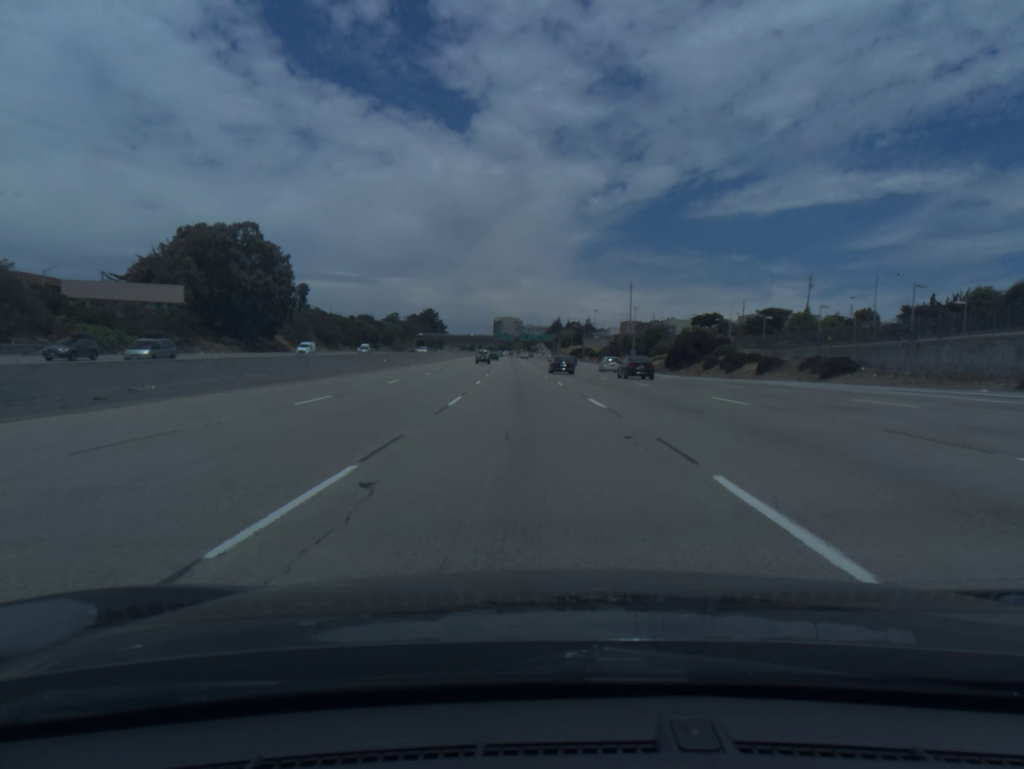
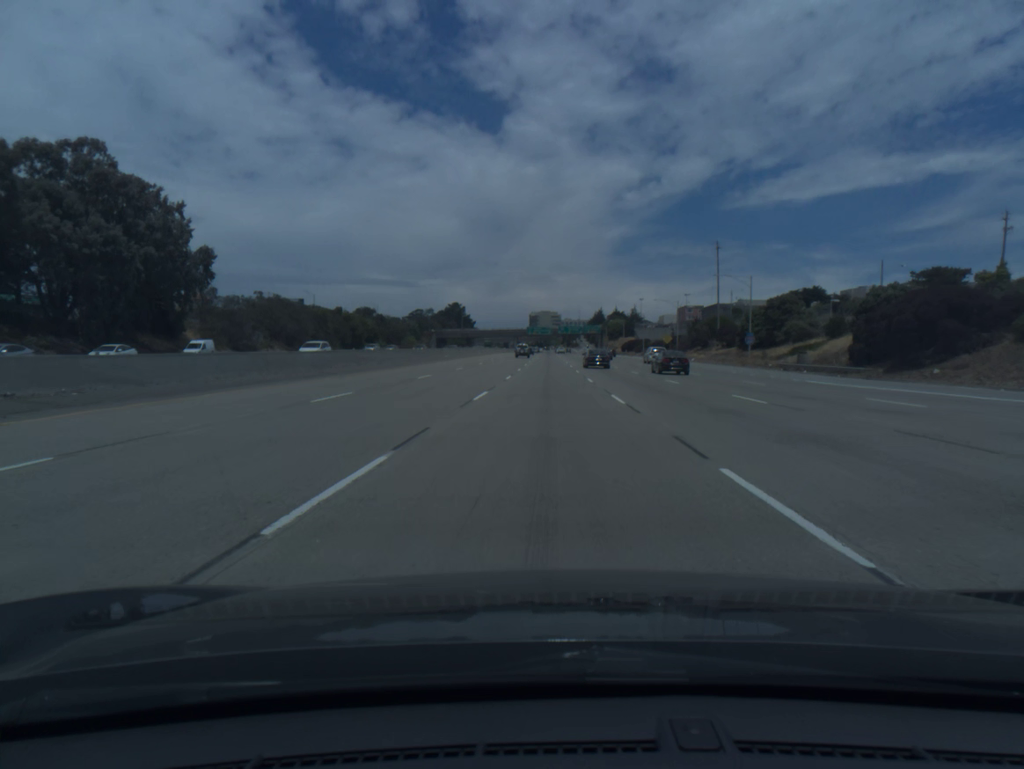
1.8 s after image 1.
(-1.8, +56.7) m; -3°
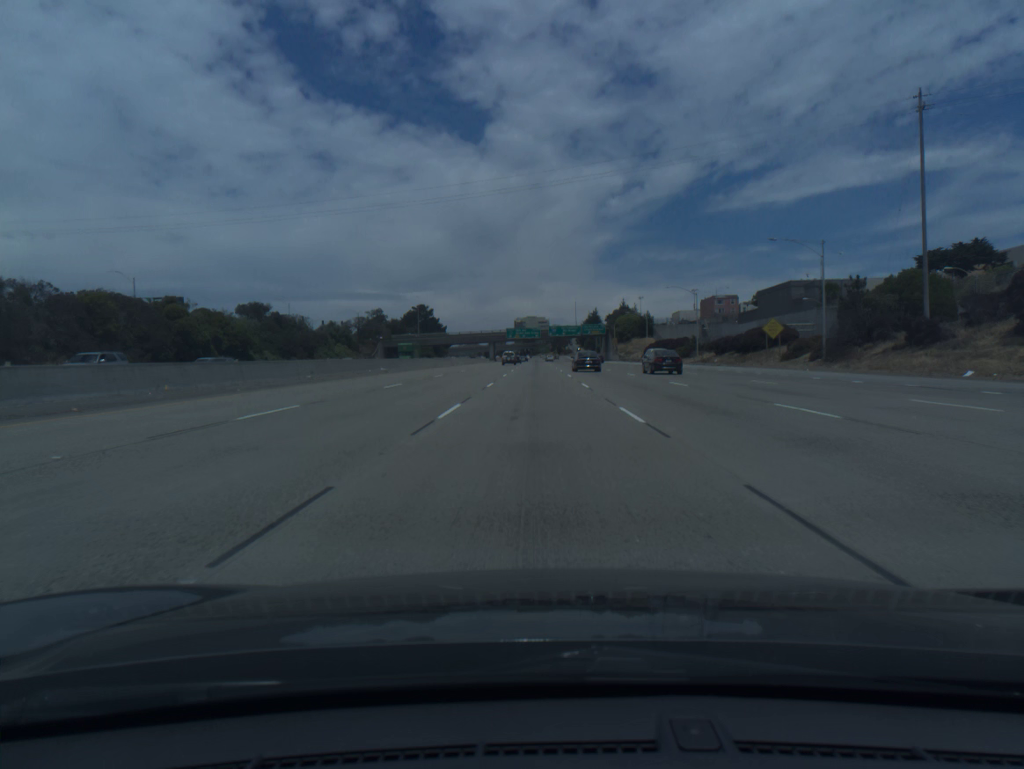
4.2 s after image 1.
(+0.6, +76.1) m; +1°
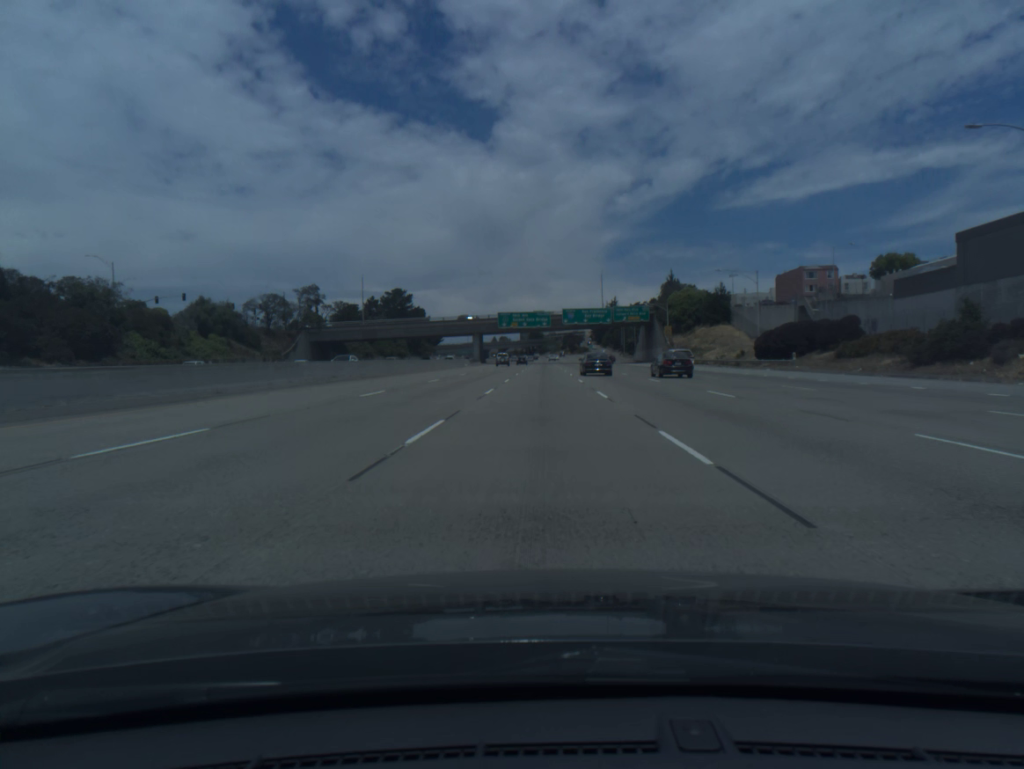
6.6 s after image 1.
(-0.4, +76.1) m; -1°
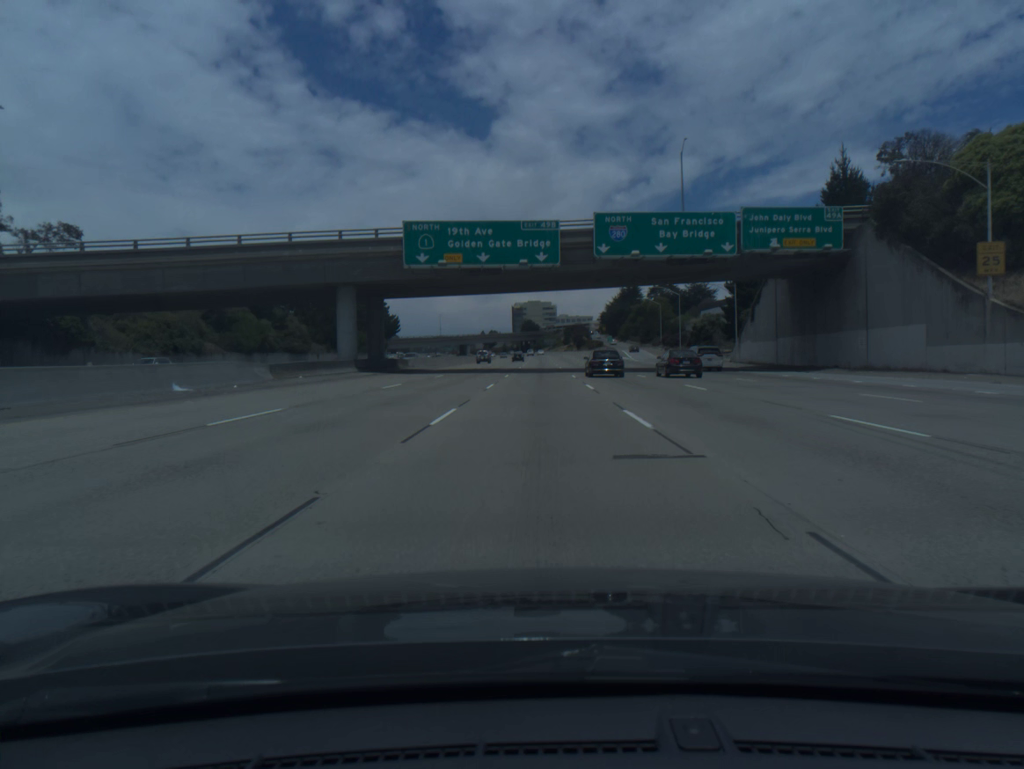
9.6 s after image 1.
(+0.3, +95.7) m; 0°
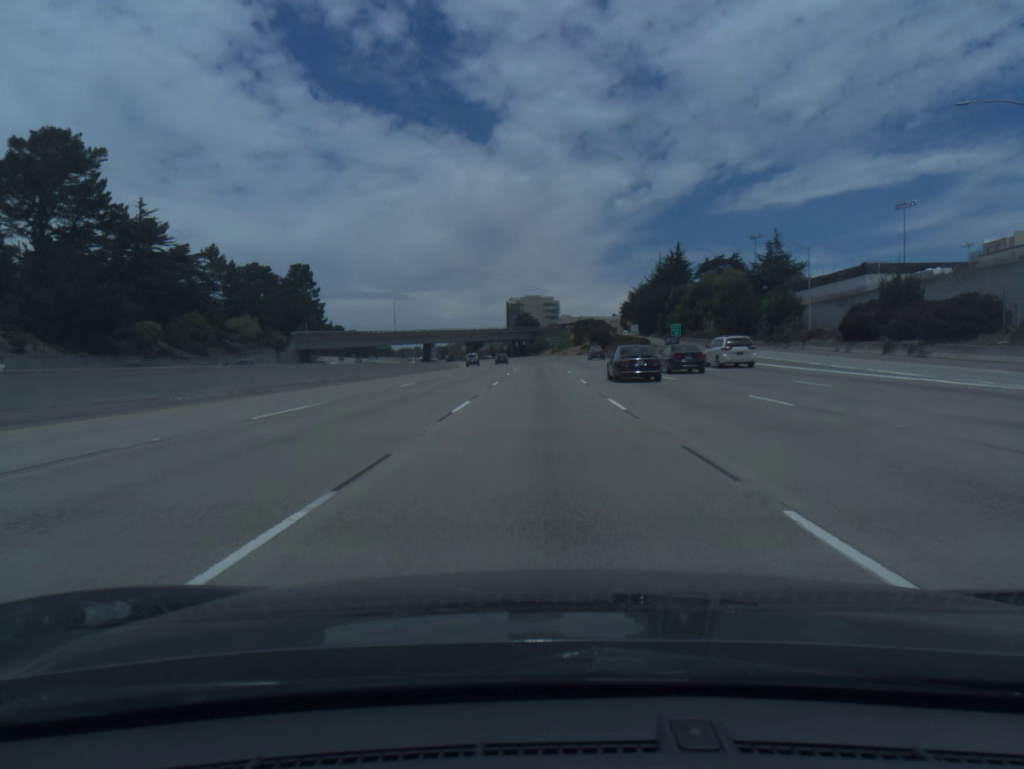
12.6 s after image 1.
(-0.2, +96.1) m; 0°
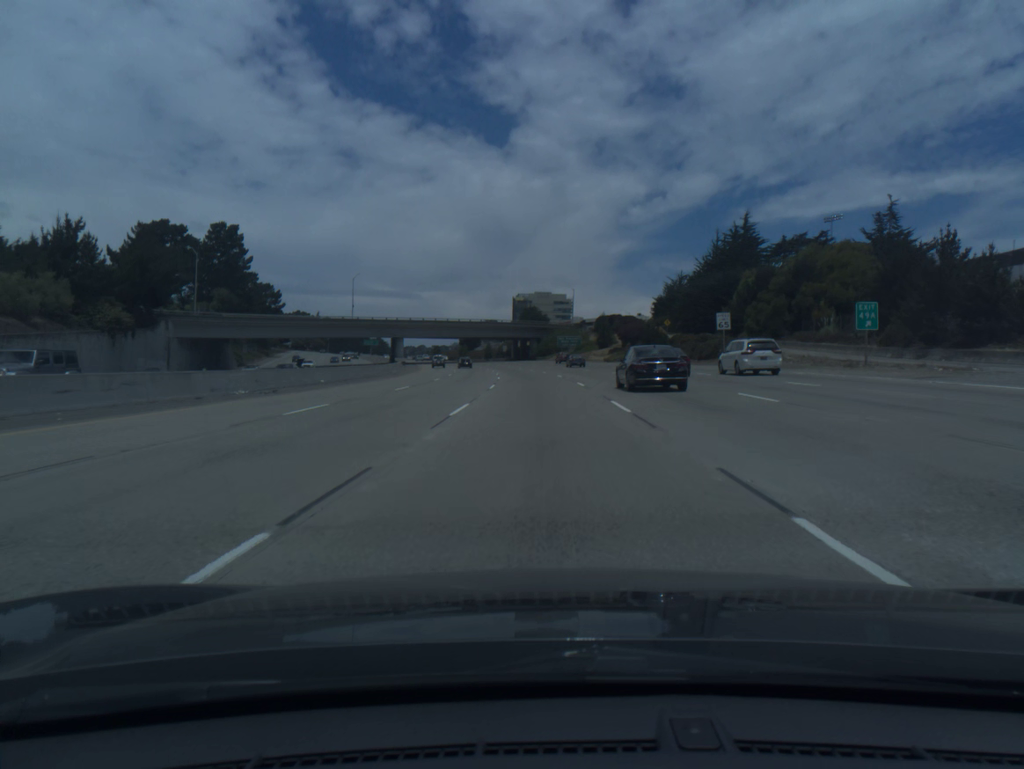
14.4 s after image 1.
(-0.2, +57.5) m; -1°
